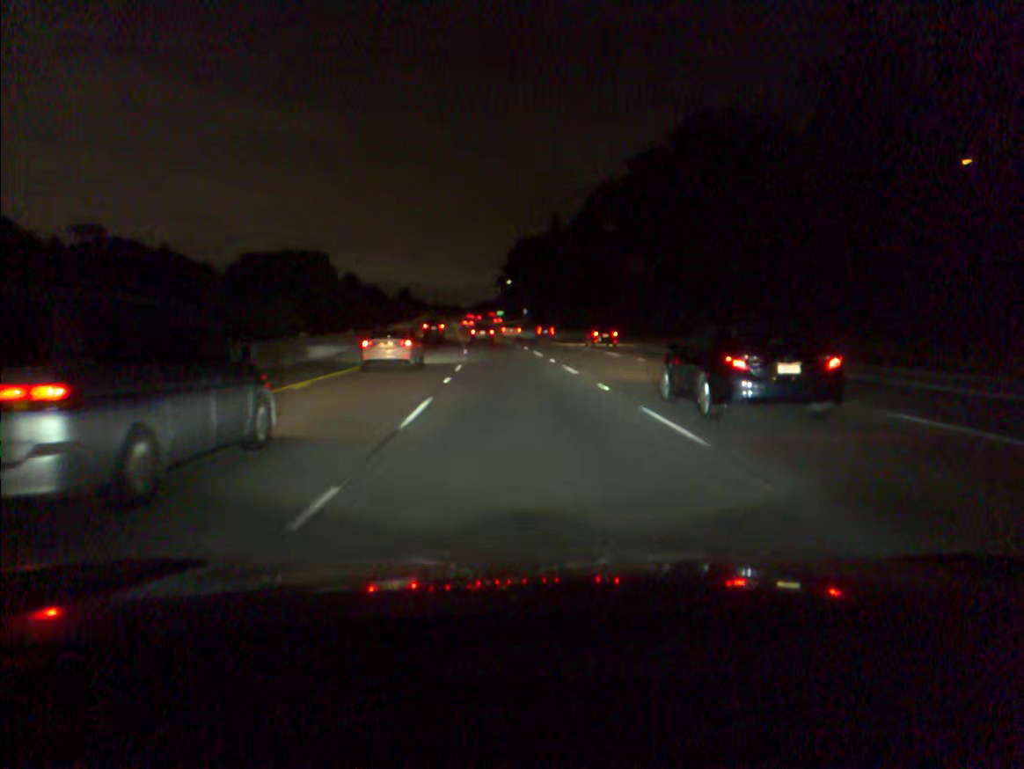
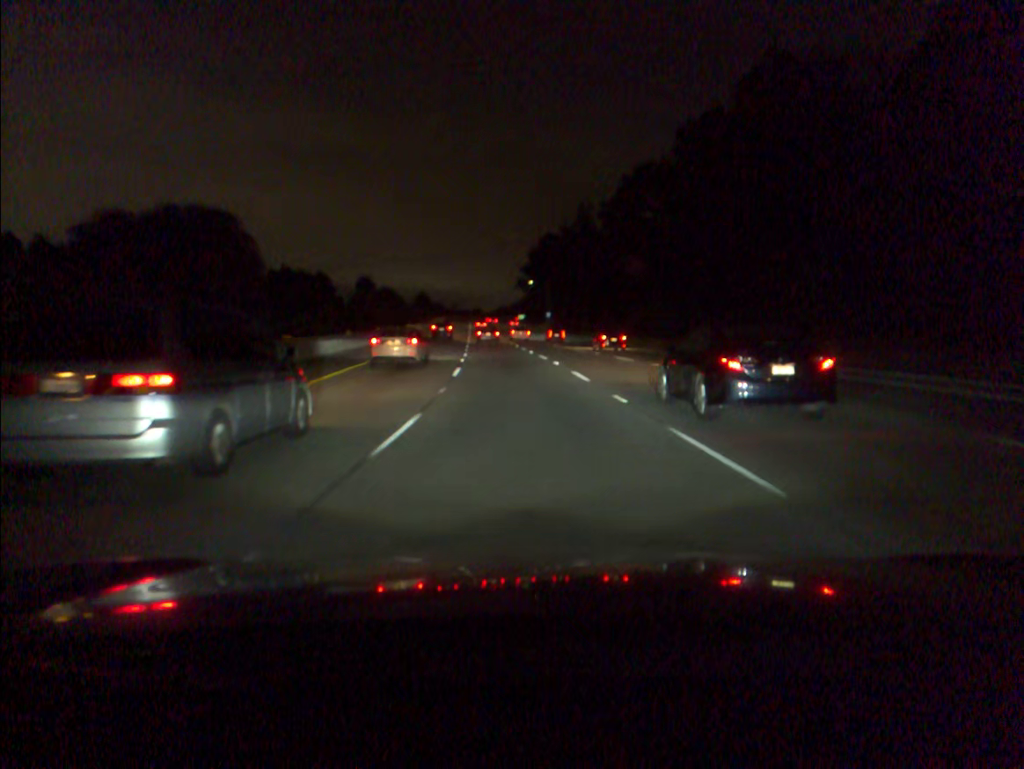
(-0.2, +17.0) m; -2°
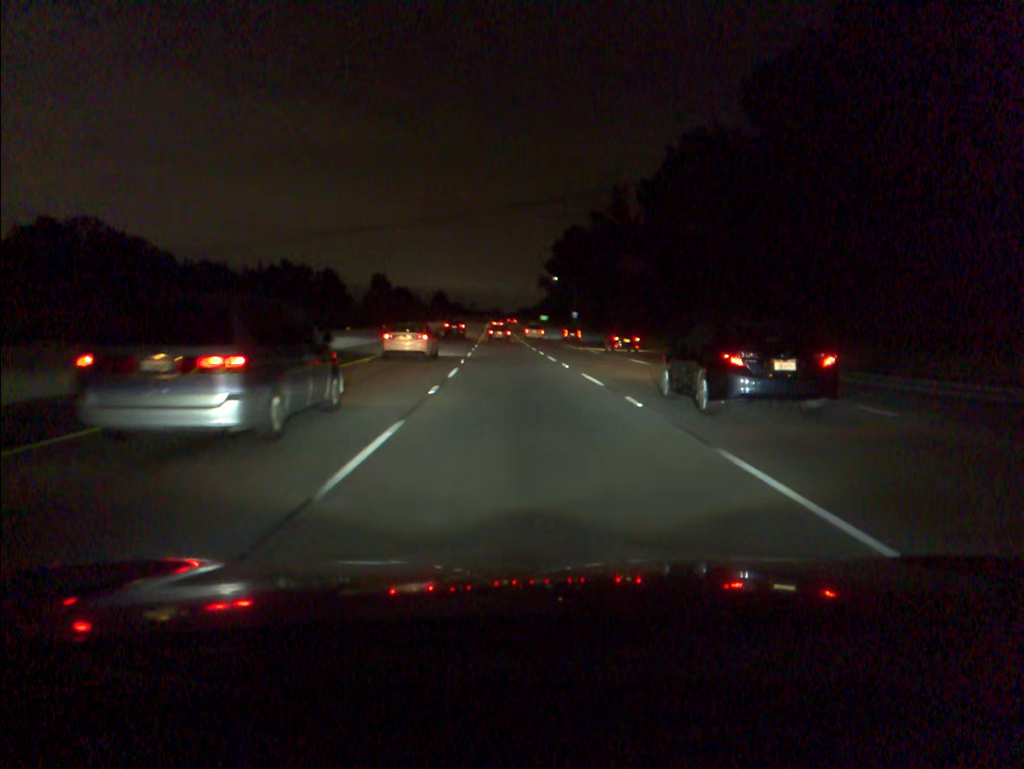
(-0.2, +17.1) m; -2°
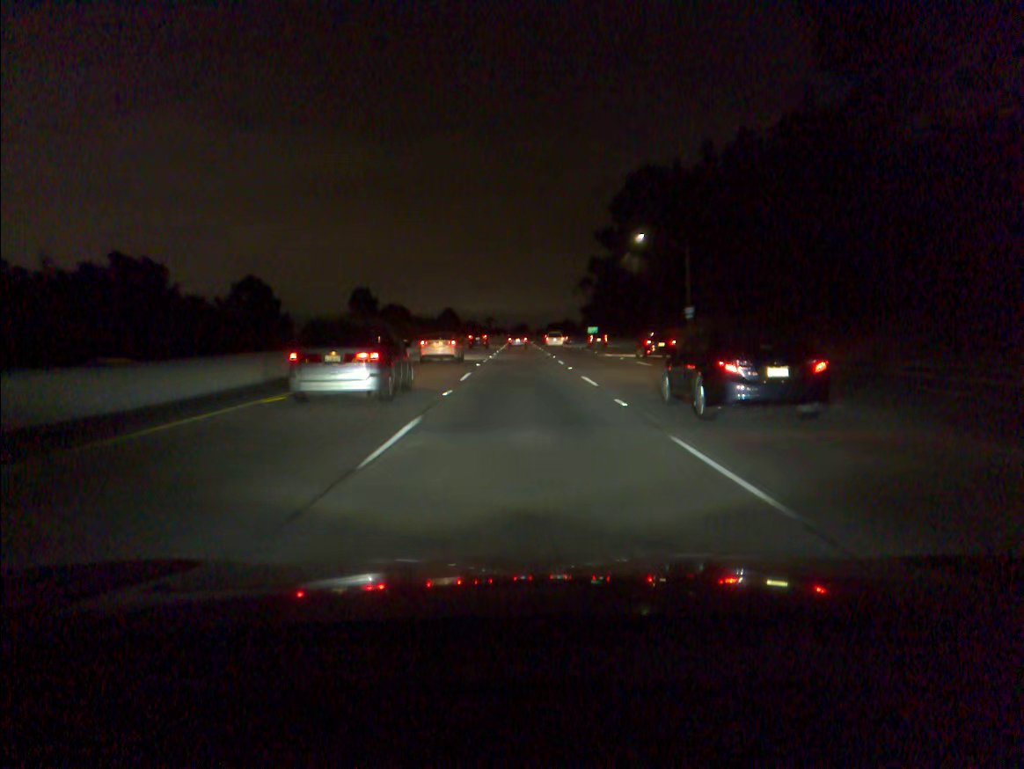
(-2.5, +85.4) m; -2°
